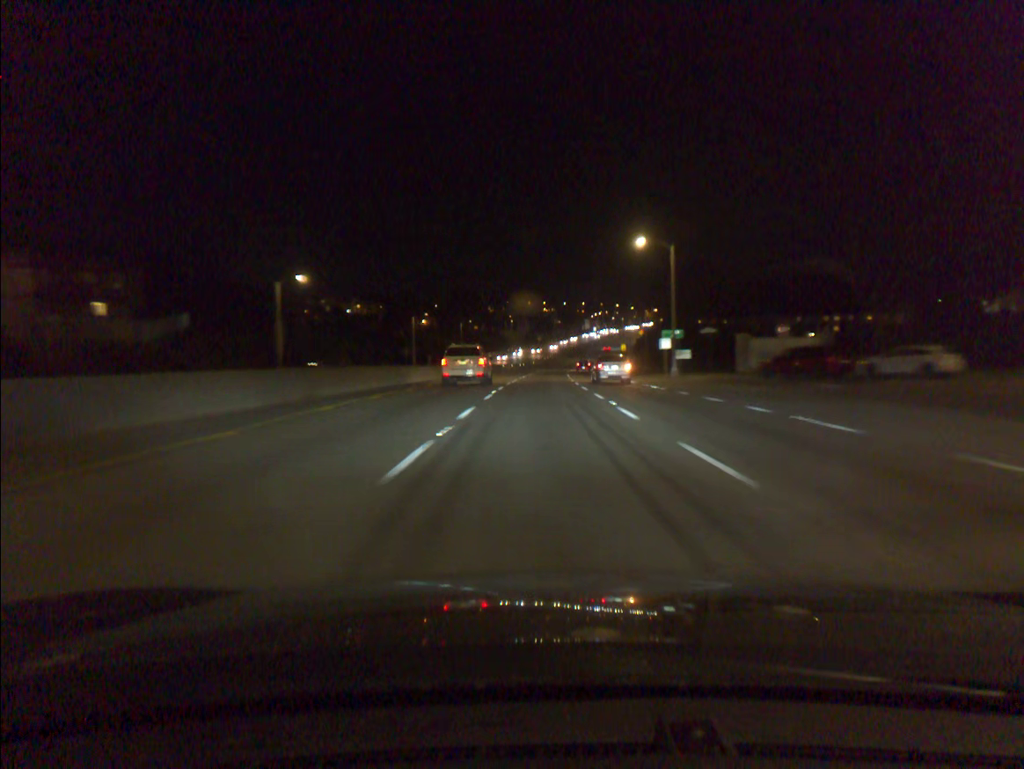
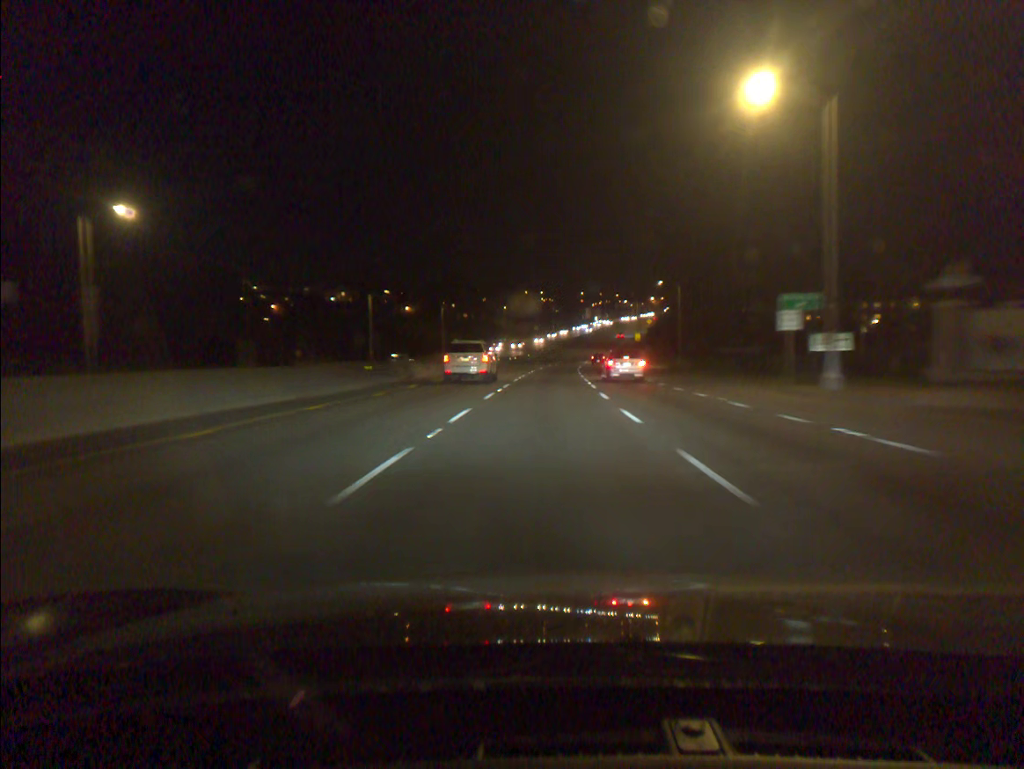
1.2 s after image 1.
(0.0, +30.2) m; 0°
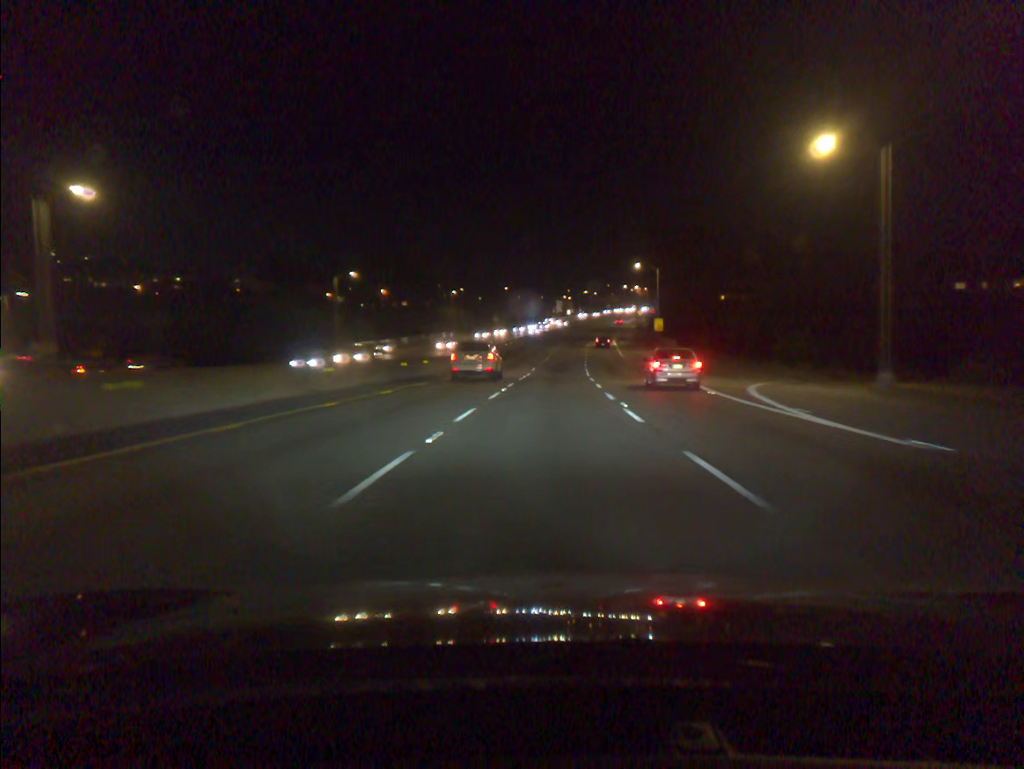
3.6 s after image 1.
(+1.0, +59.4) m; +2°
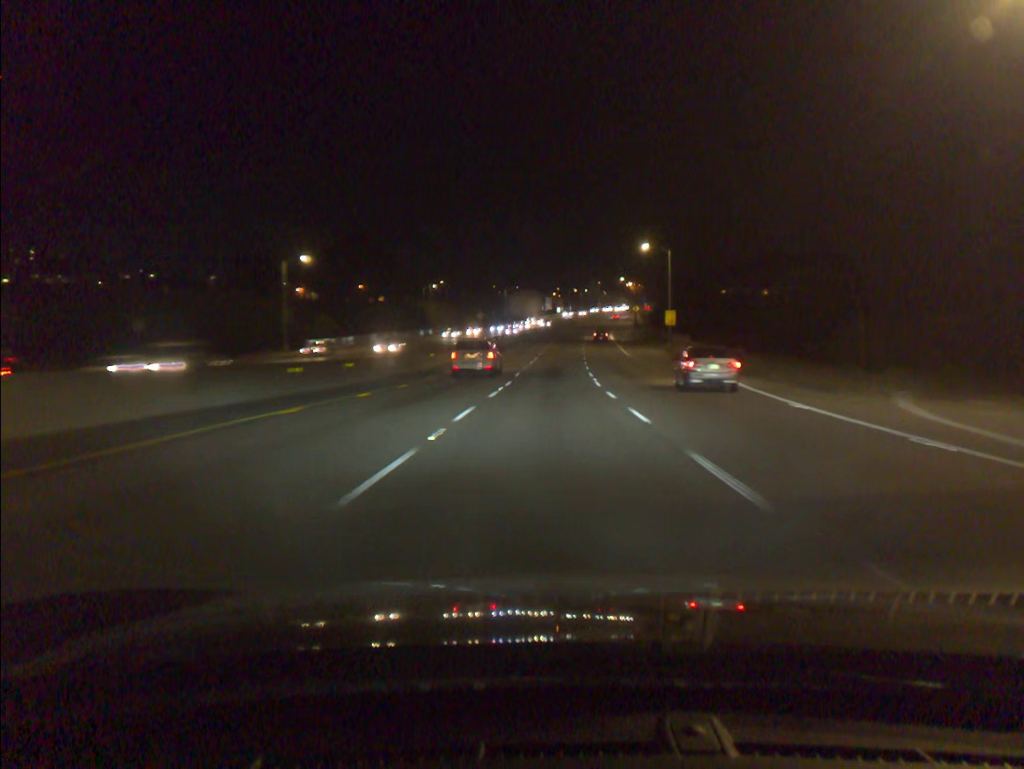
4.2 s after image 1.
(+0.1, +14.9) m; +1°
